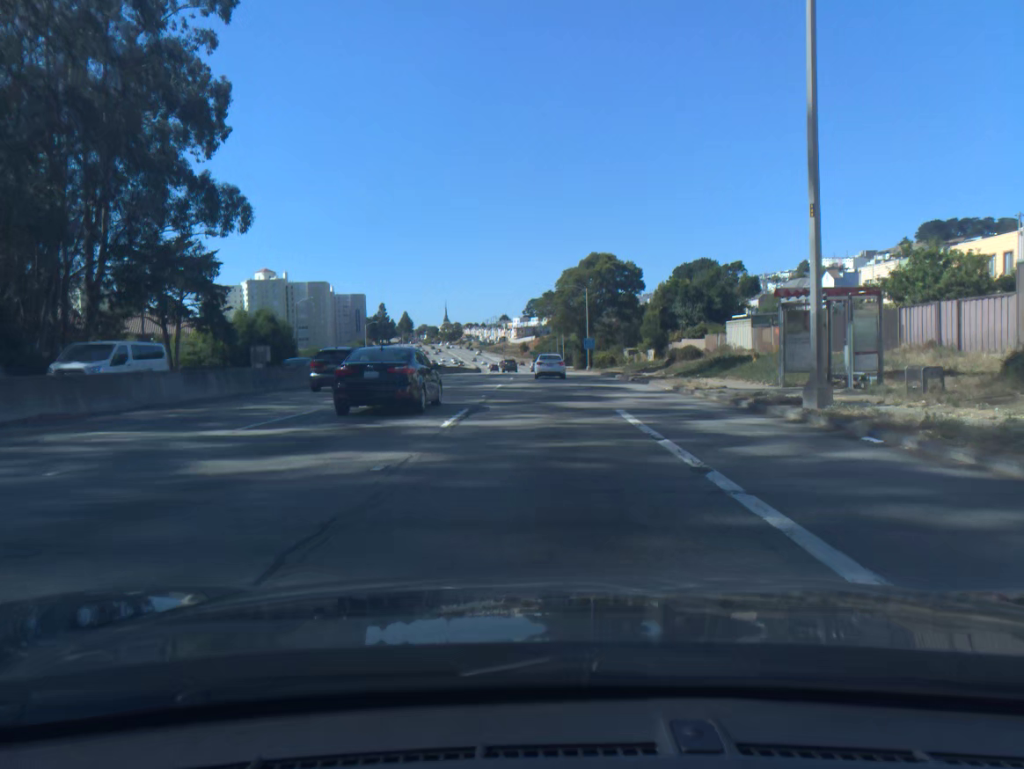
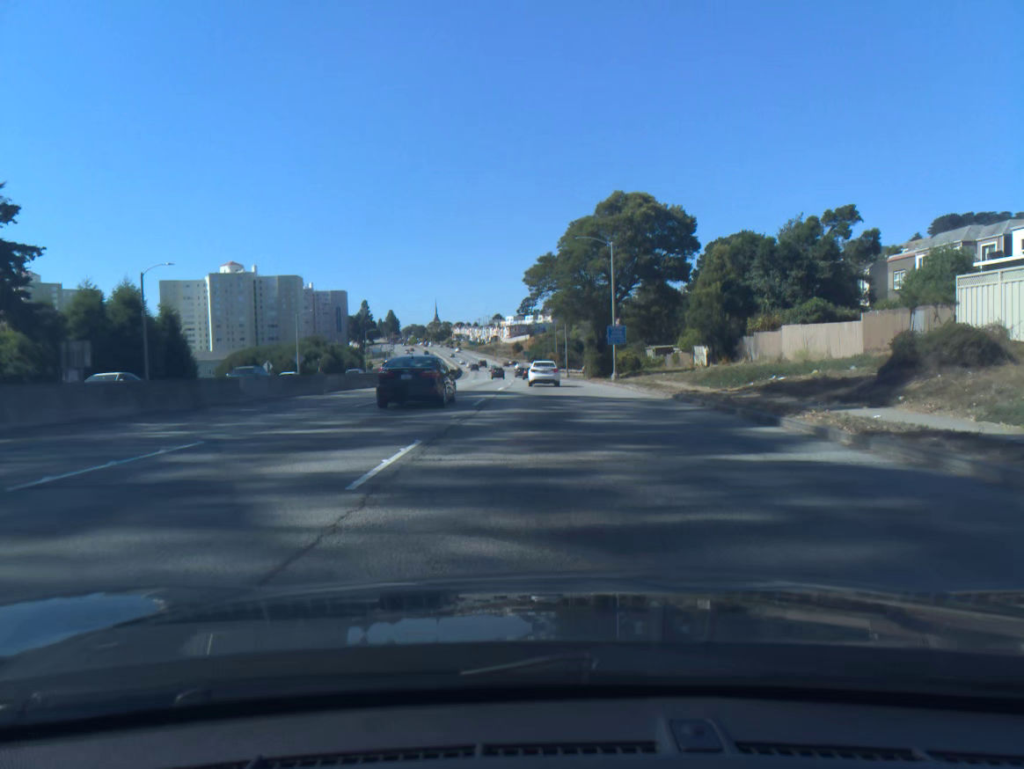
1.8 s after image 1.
(0.0, +34.9) m; 0°
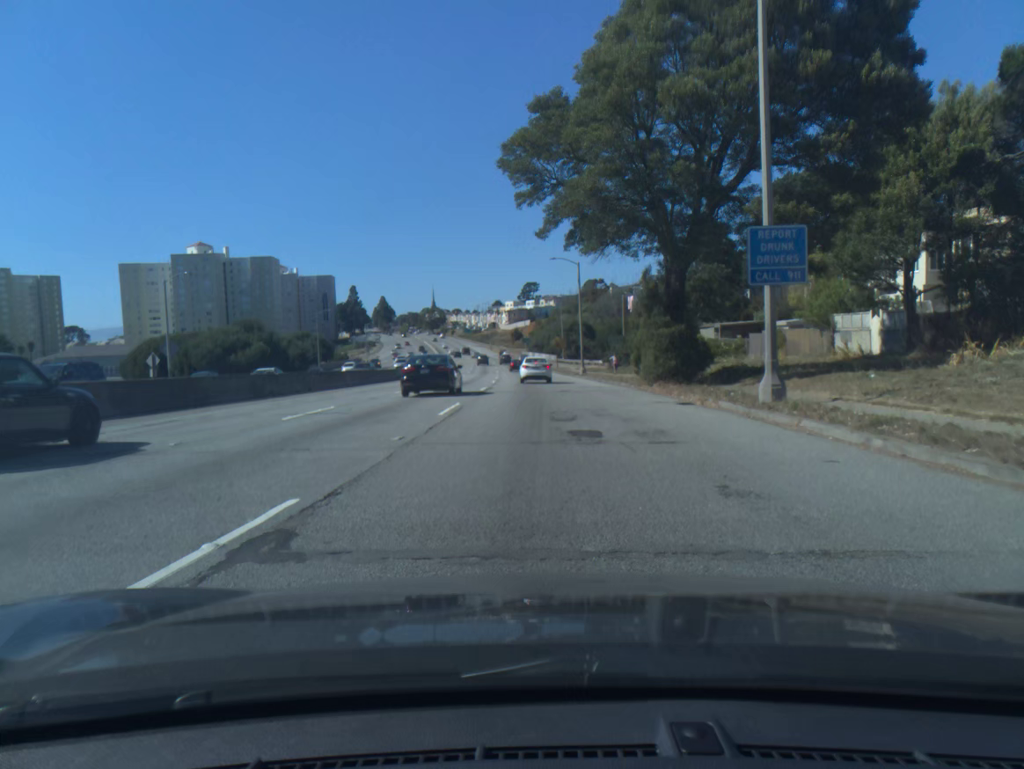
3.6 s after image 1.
(+0.1, +35.0) m; 0°
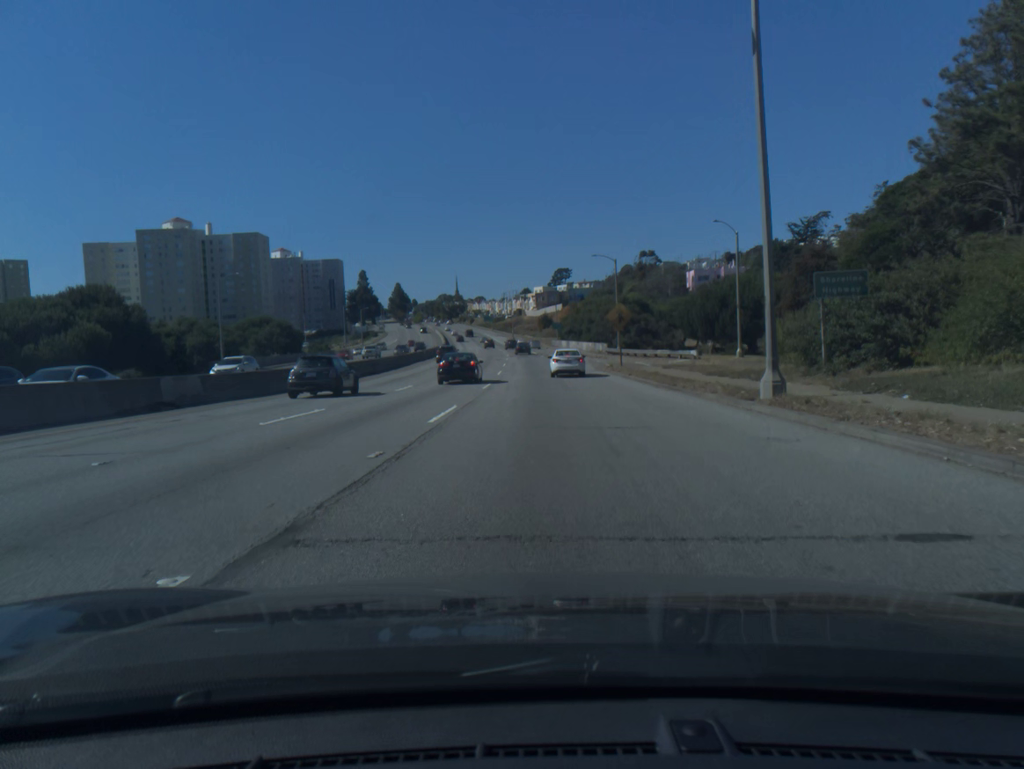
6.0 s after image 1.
(-1.1, +46.3) m; -2°
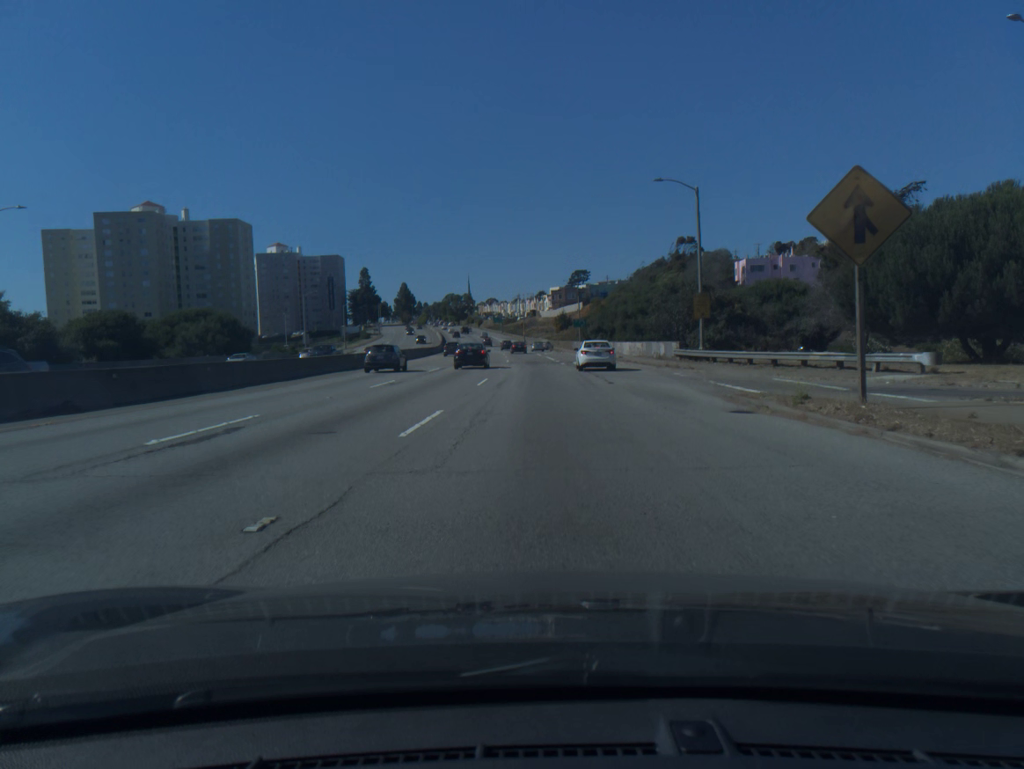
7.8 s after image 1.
(-0.3, +33.8) m; -1°
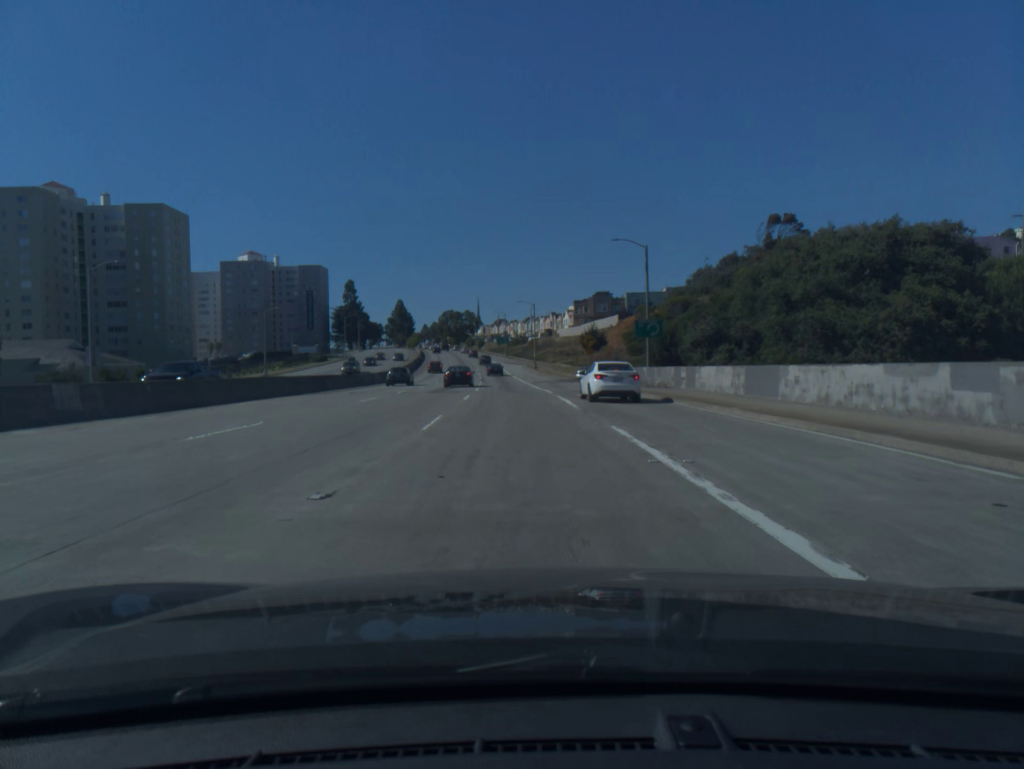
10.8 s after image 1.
(-0.7, +56.4) m; -1°
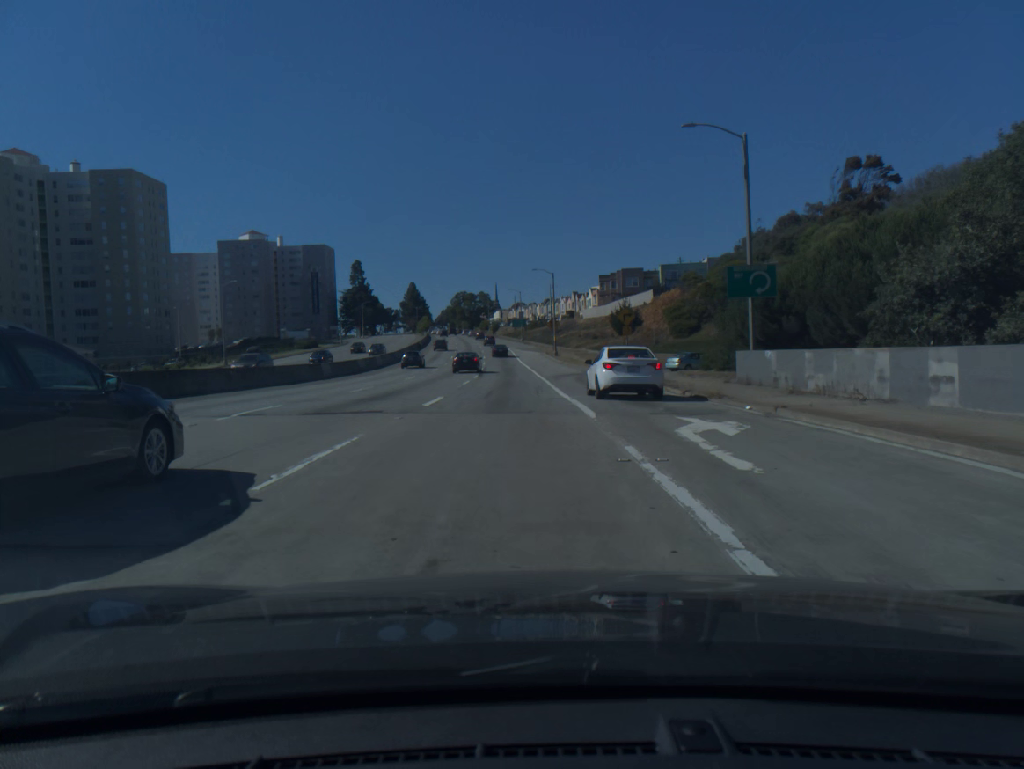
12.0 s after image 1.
(-0.1, +22.3) m; -2°
